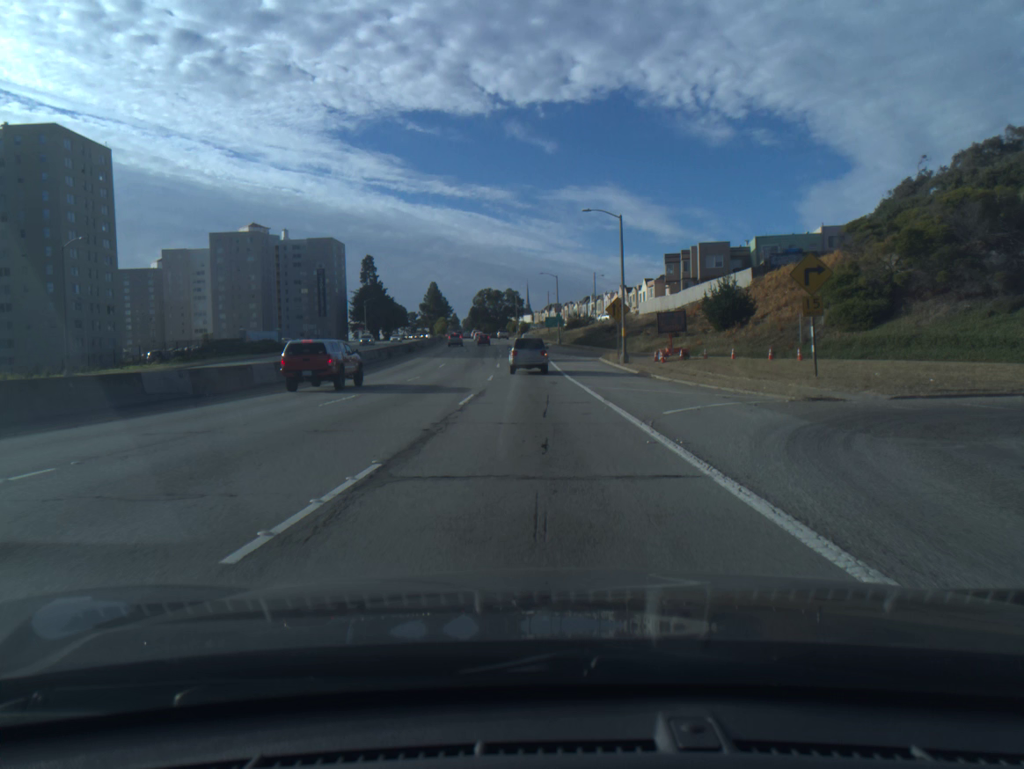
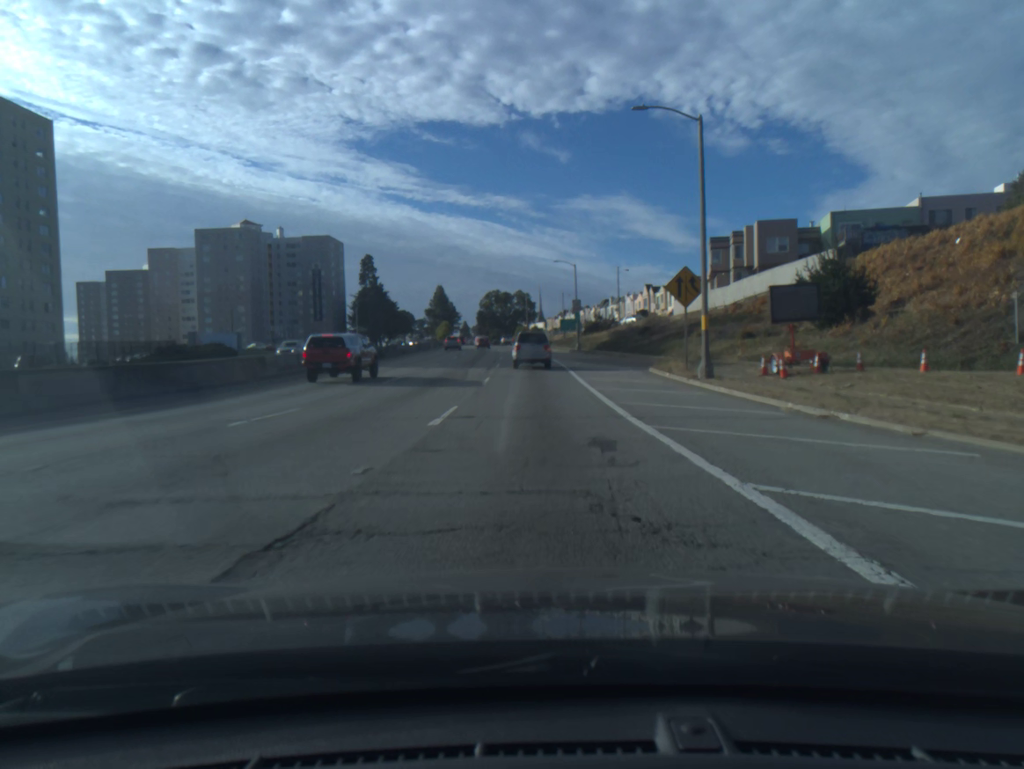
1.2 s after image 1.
(-0.2, +20.9) m; -1°
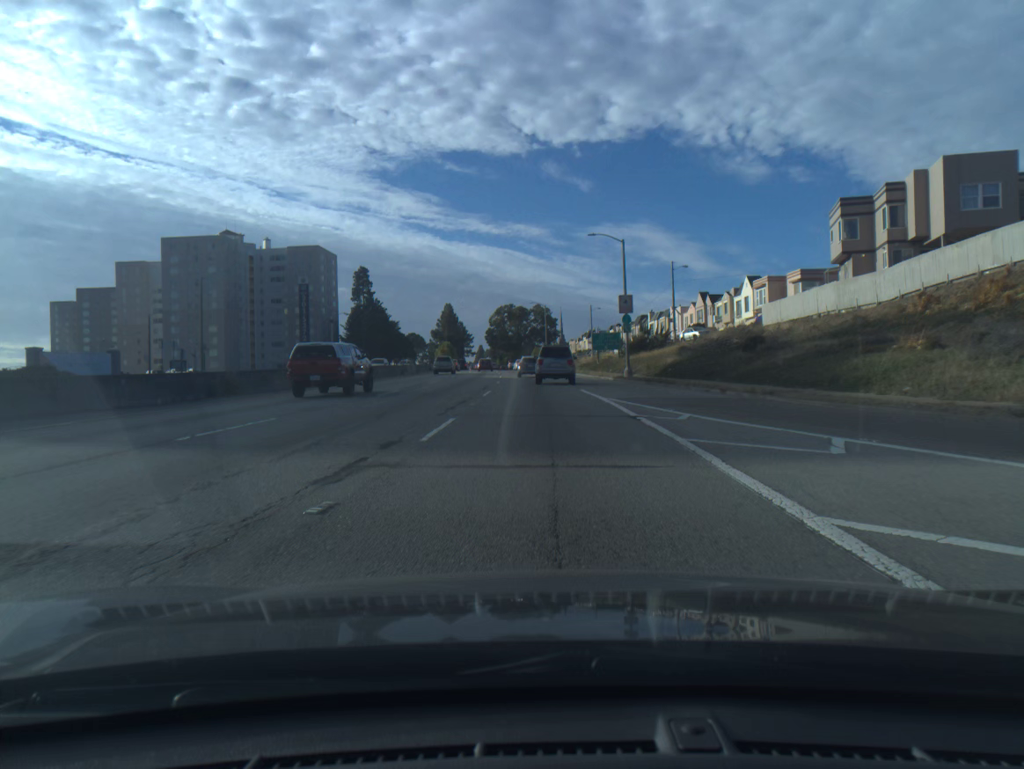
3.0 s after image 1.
(-0.4, +31.6) m; -1°
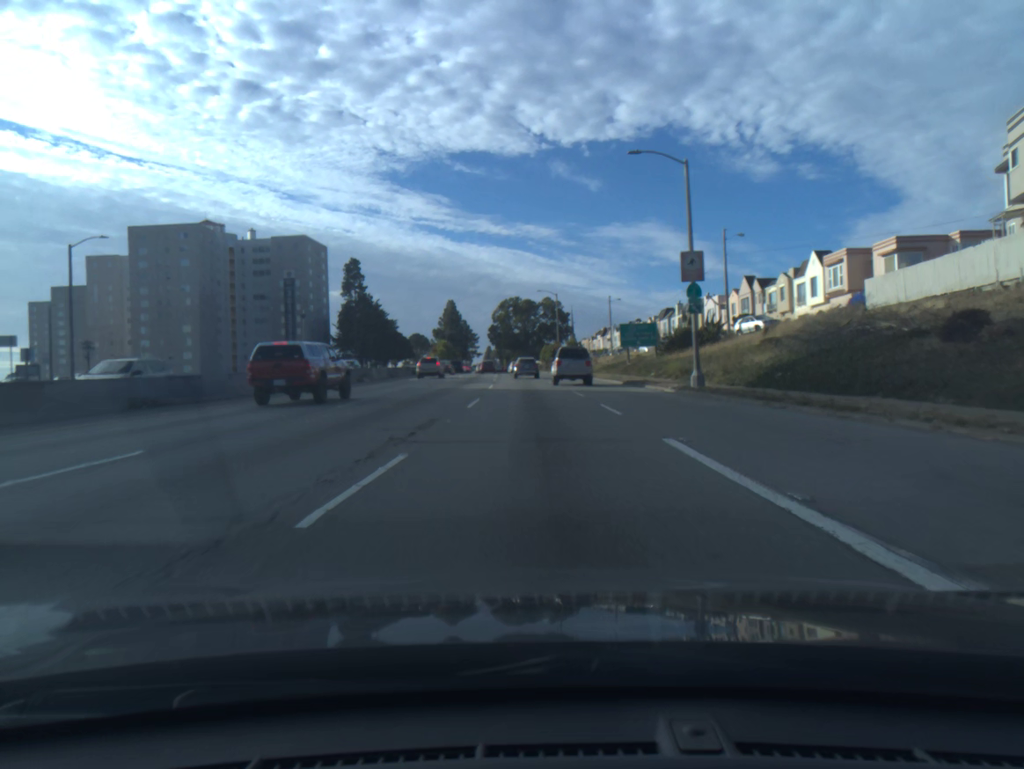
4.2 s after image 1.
(-0.1, +20.4) m; -1°
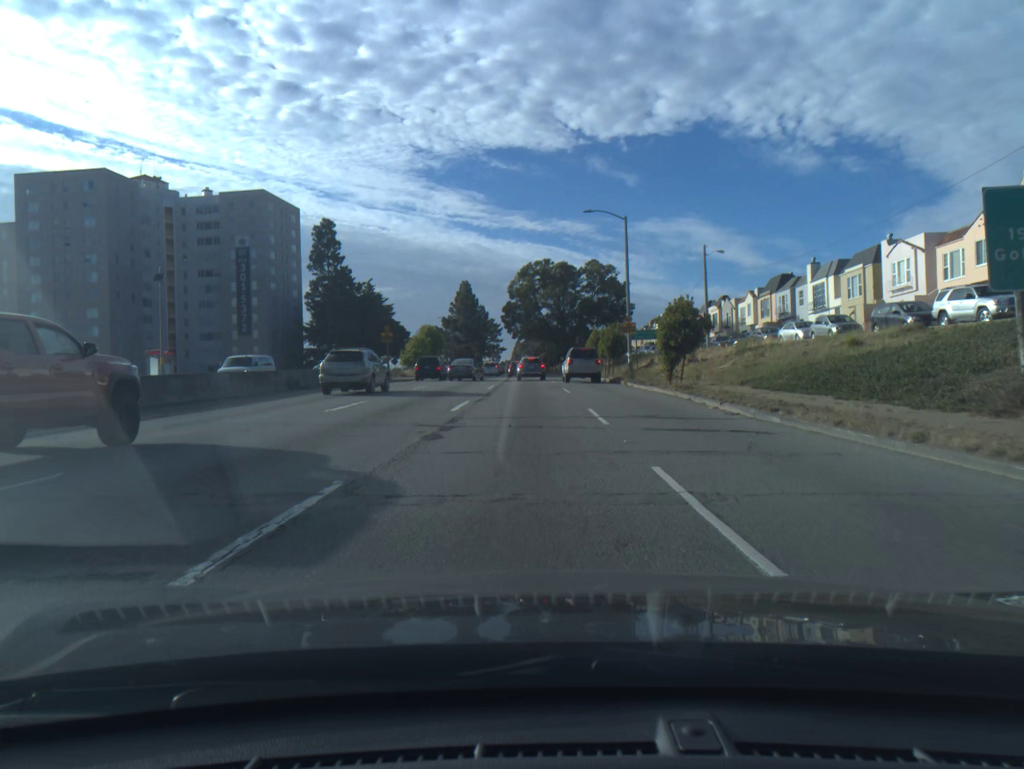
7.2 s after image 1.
(-0.9, +46.7) m; -2°
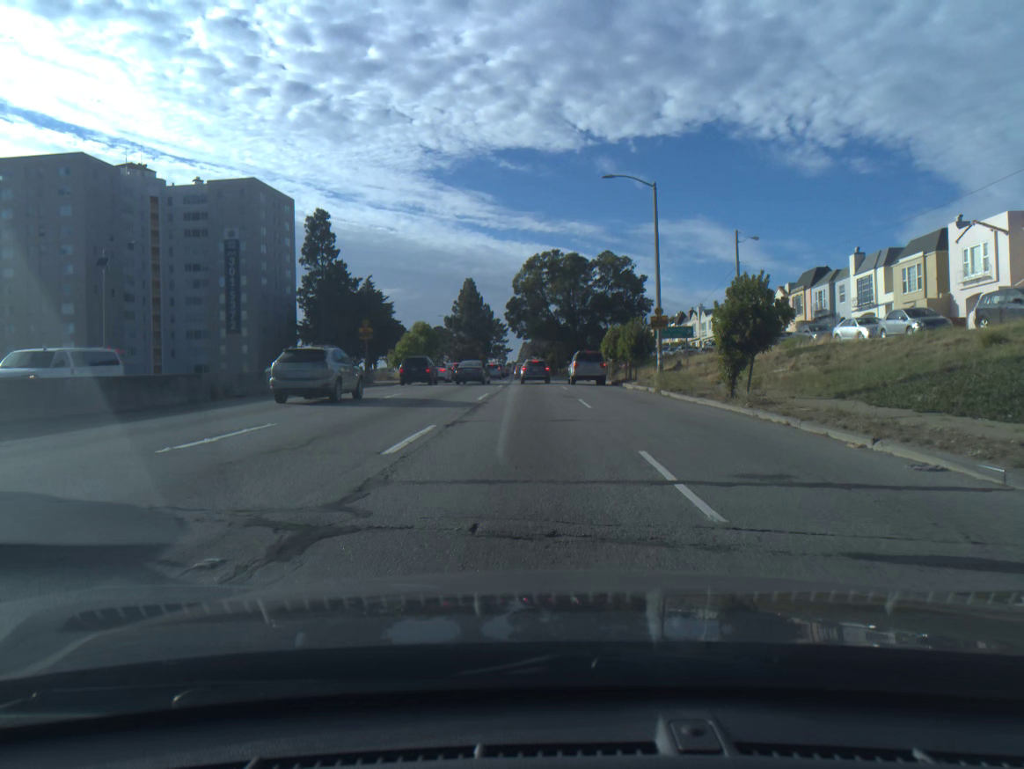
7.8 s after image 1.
(0.0, +8.6) m; 0°
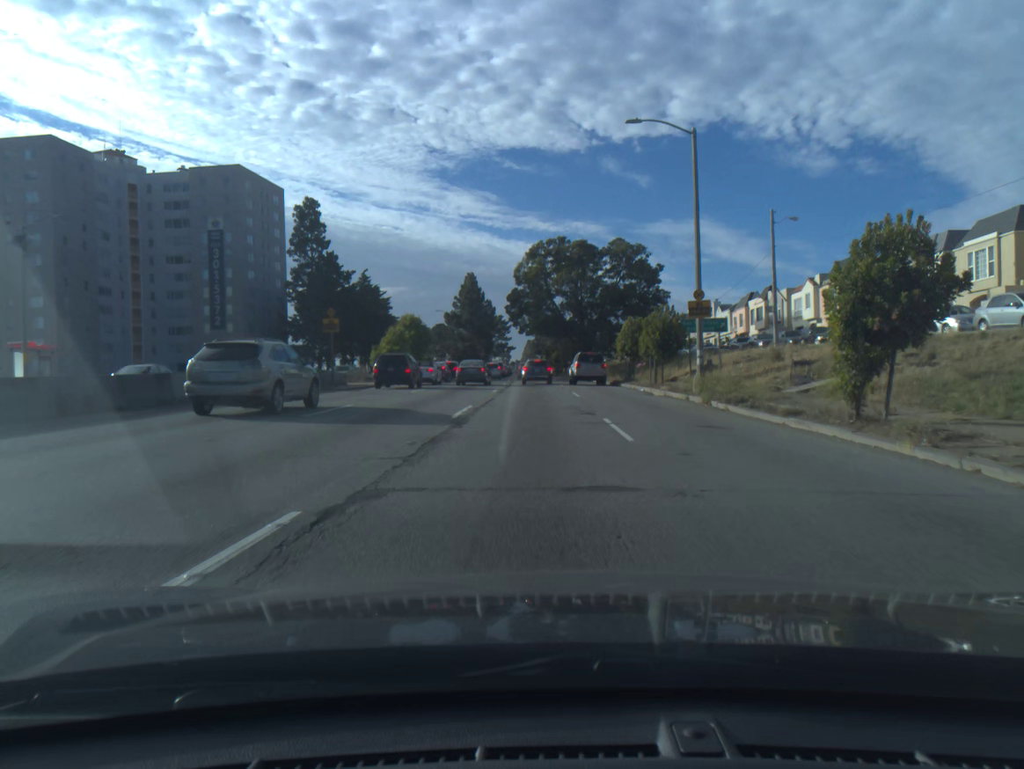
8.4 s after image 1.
(0.0, +8.3) m; 0°
